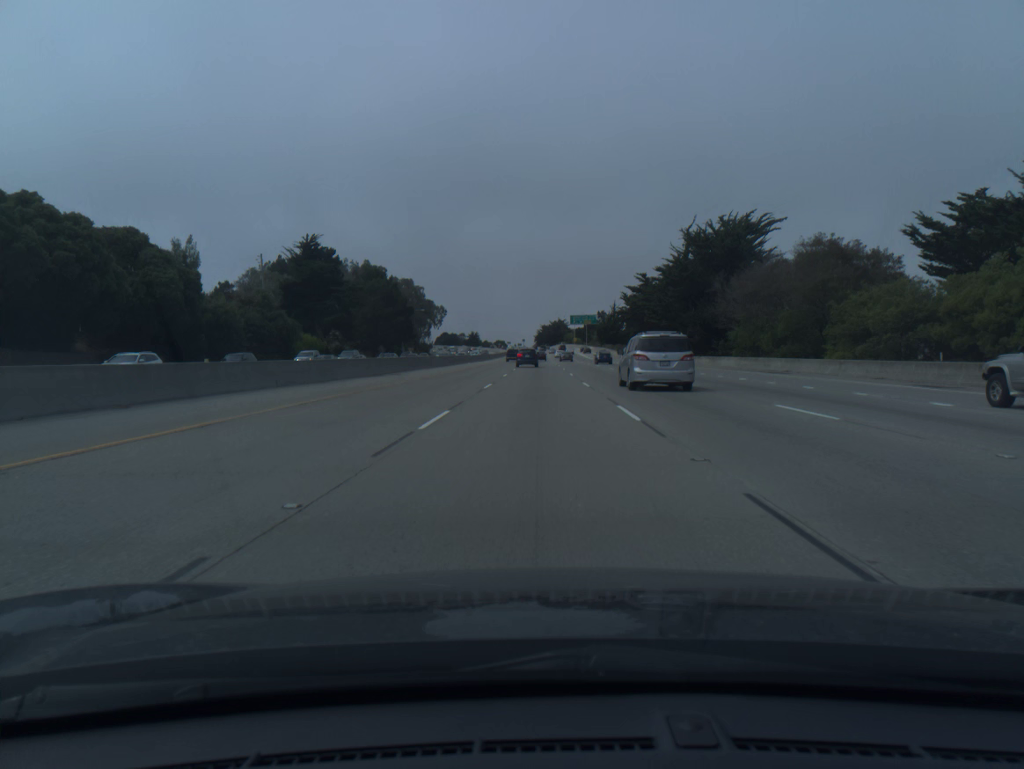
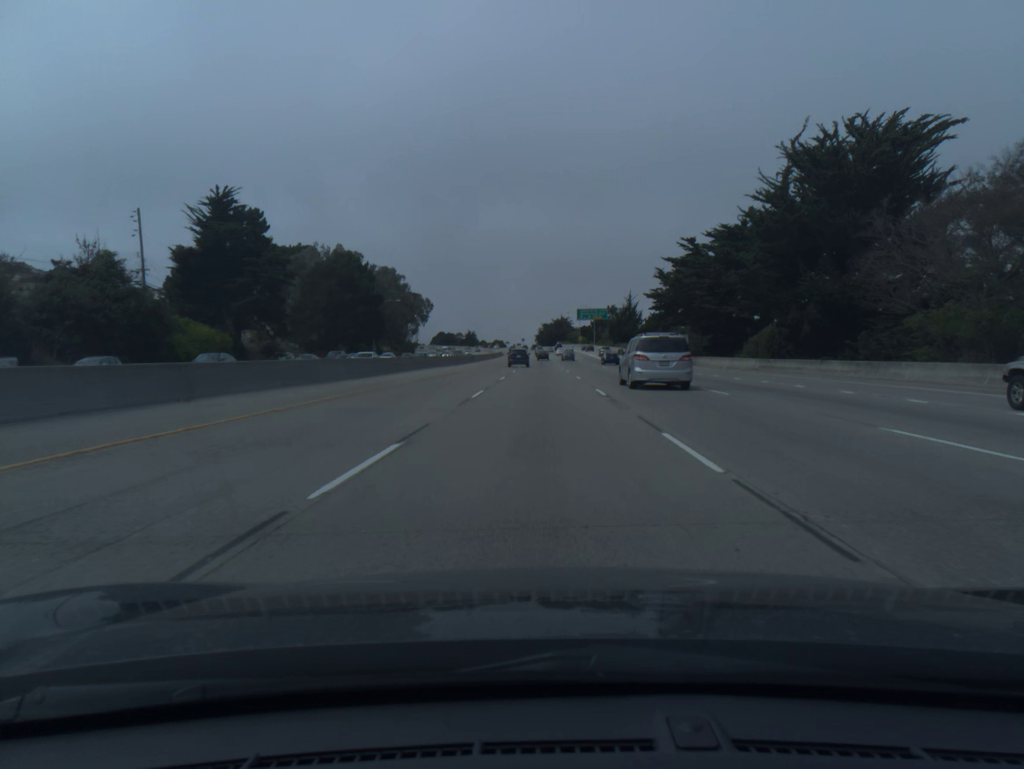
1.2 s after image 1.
(-0.1, +35.1) m; 0°
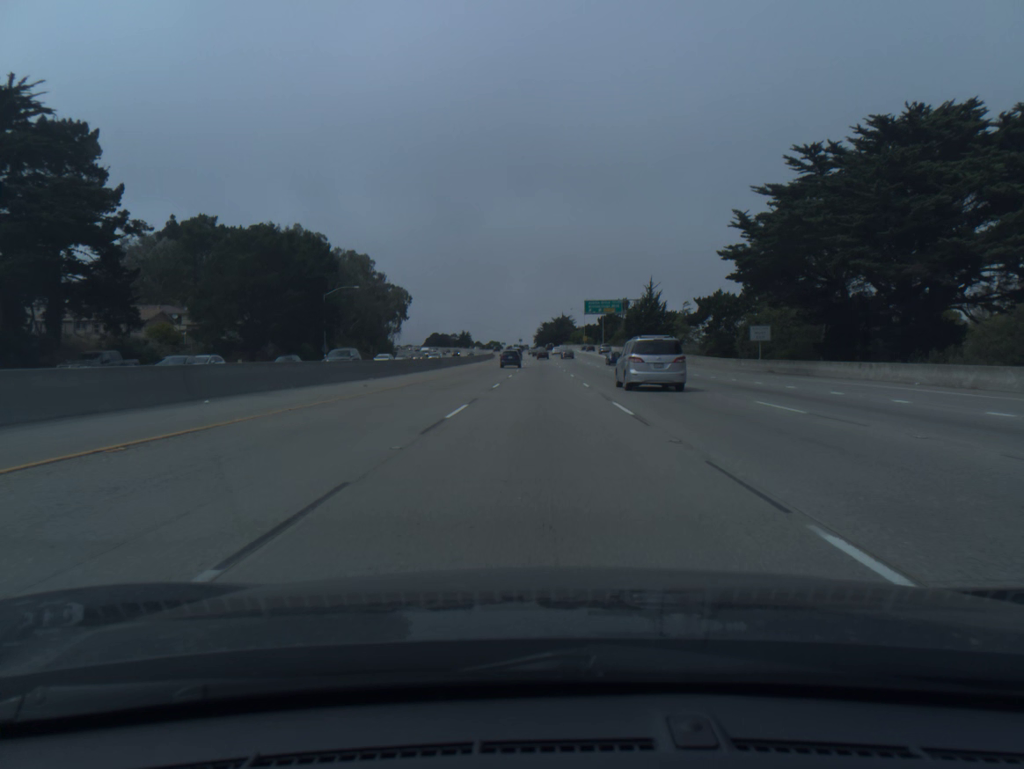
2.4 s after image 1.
(0.0, +35.5) m; 0°
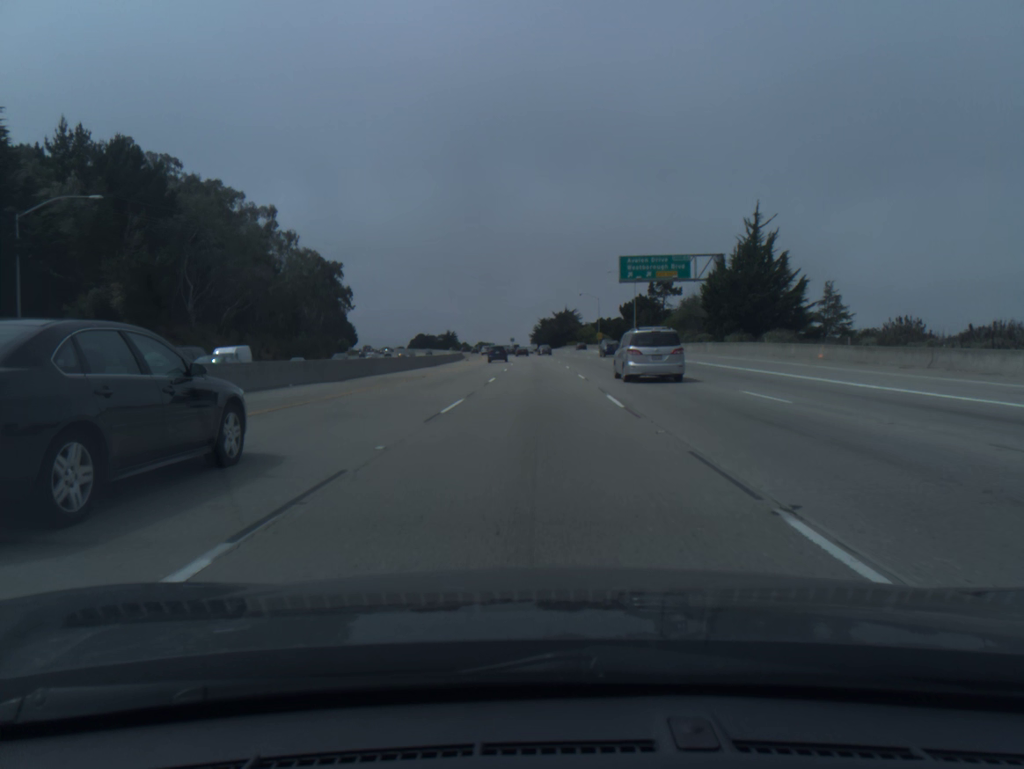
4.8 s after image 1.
(+0.2, +72.6) m; 0°
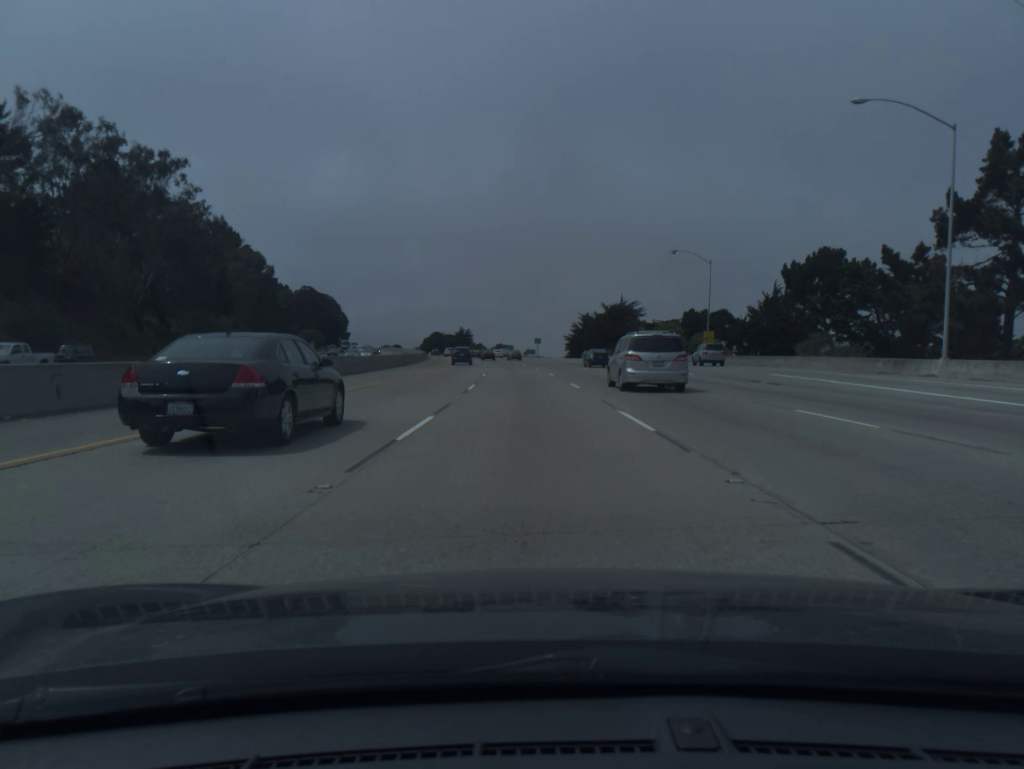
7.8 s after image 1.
(-1.3, +91.9) m; -2°
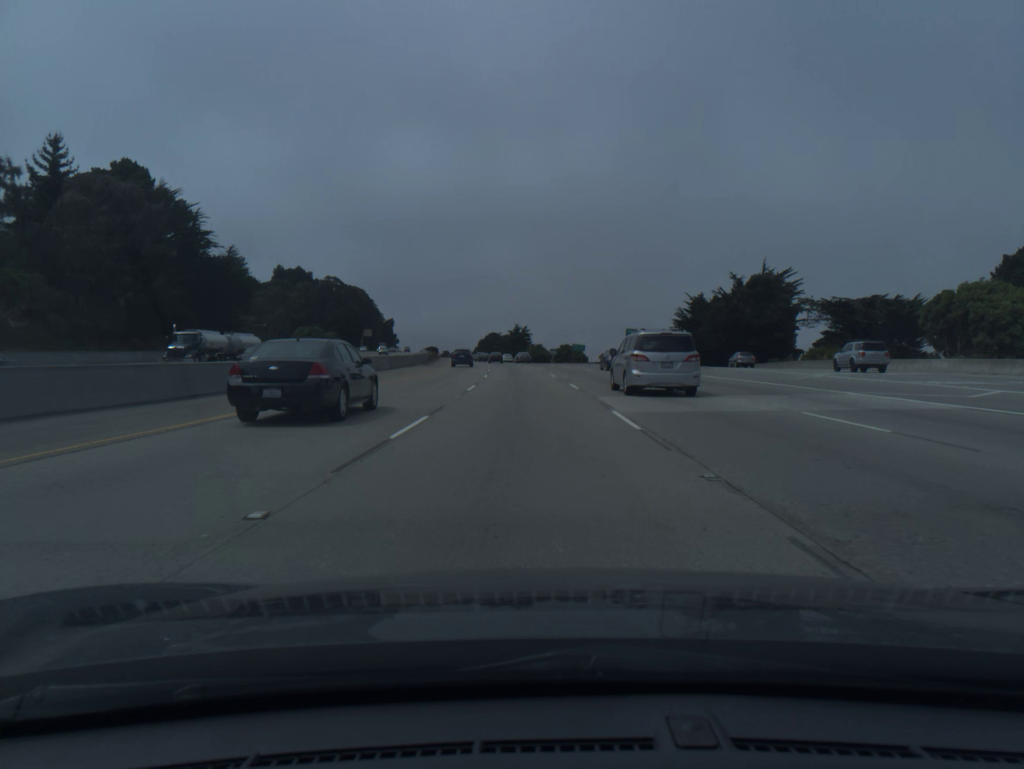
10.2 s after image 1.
(-2.9, +72.9) m; -5°
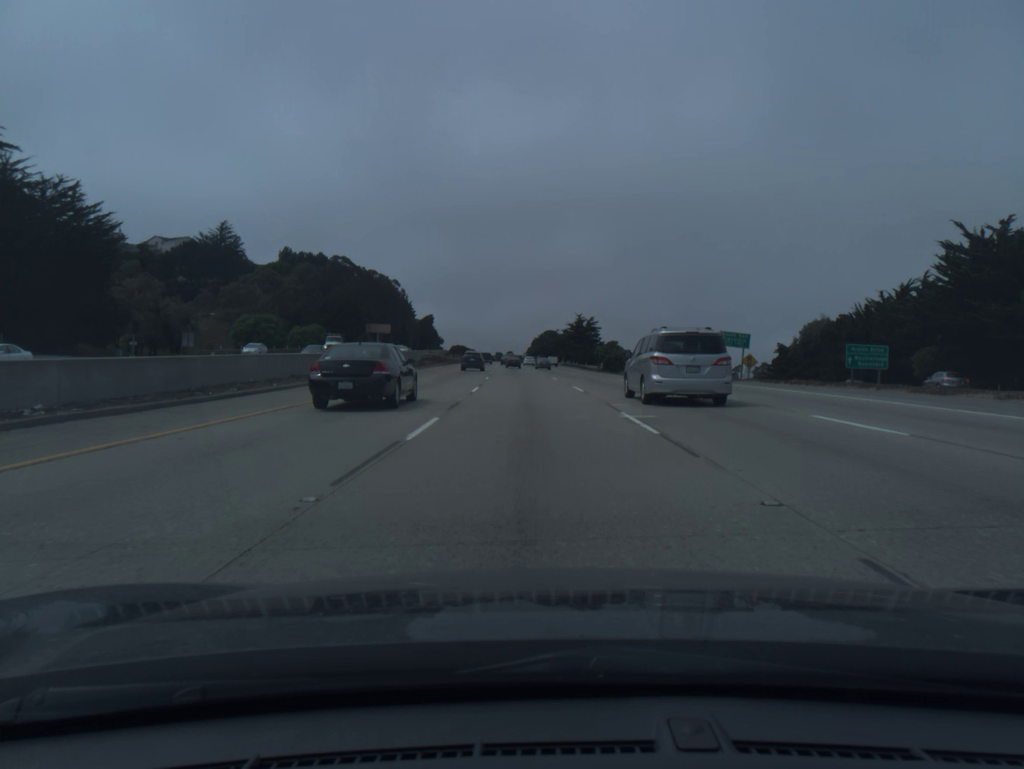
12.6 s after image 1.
(-2.9, +72.9) m; -4°
